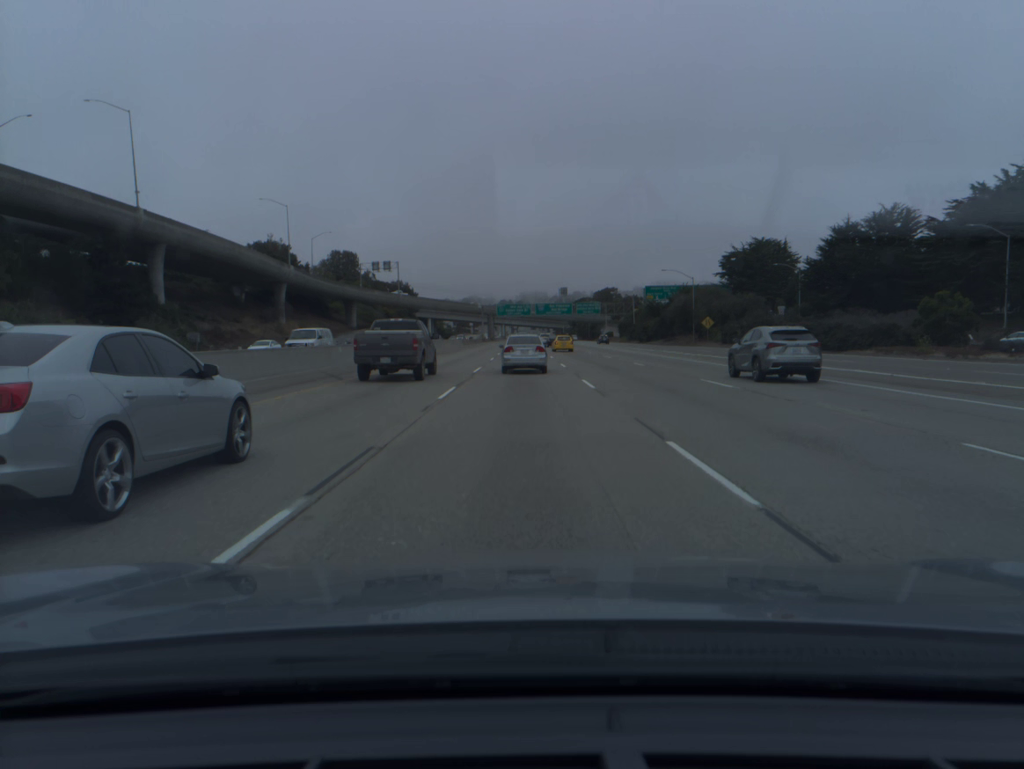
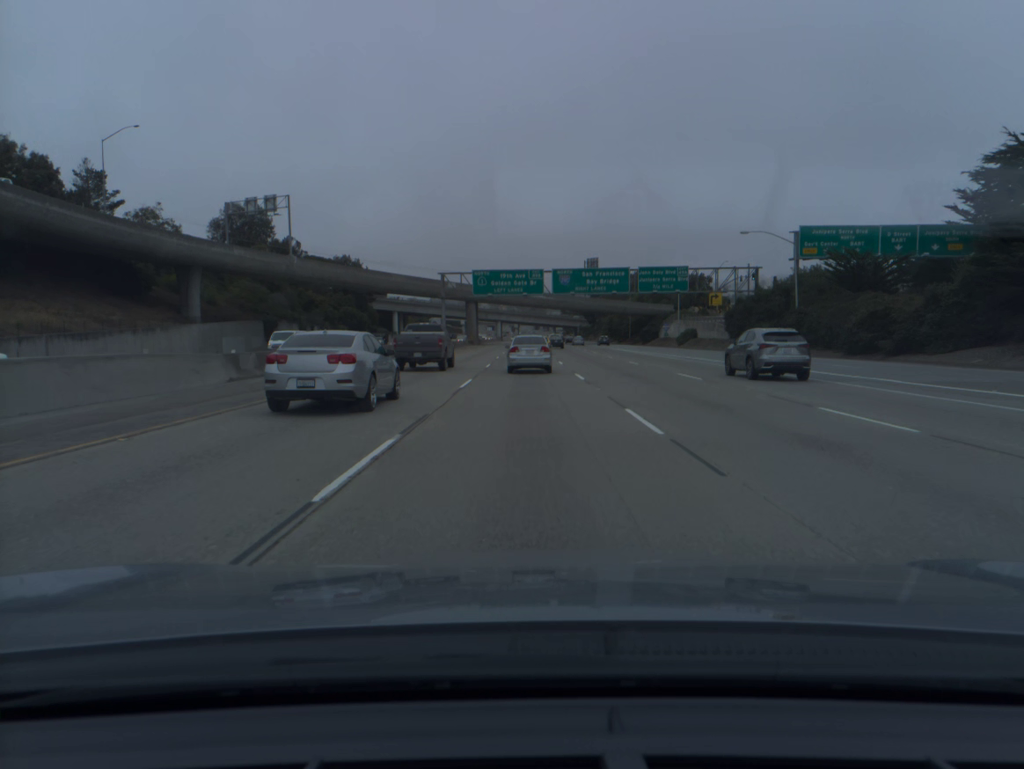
(-0.2, +94.7) m; 0°
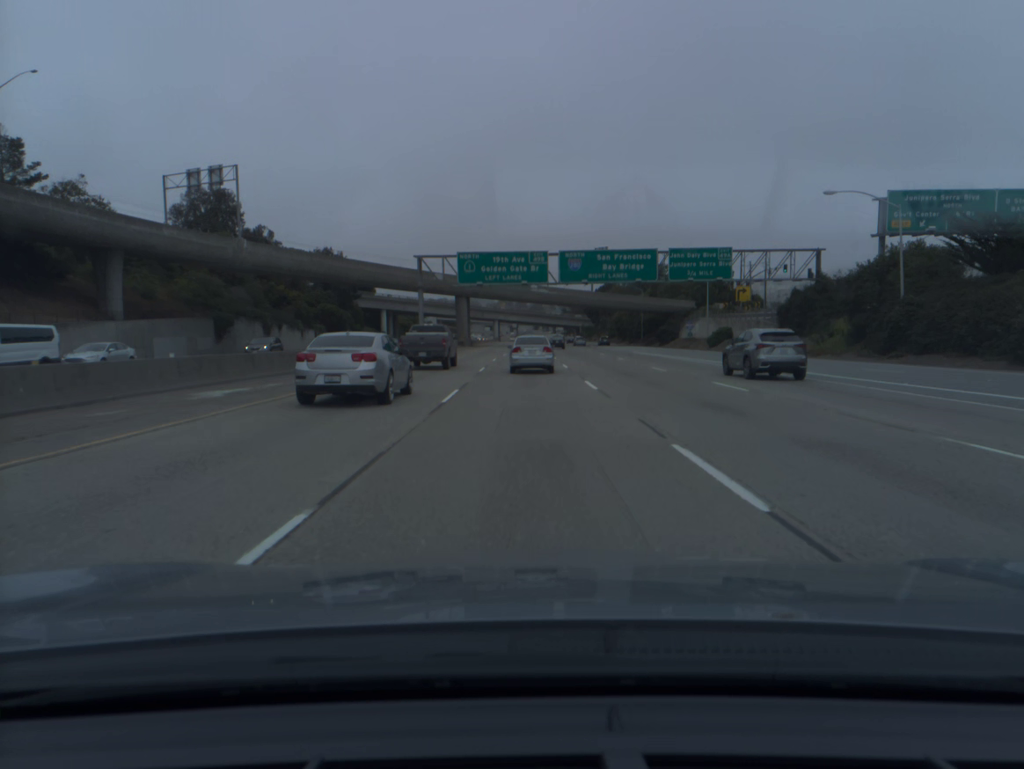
(0.0, +19.0) m; 0°
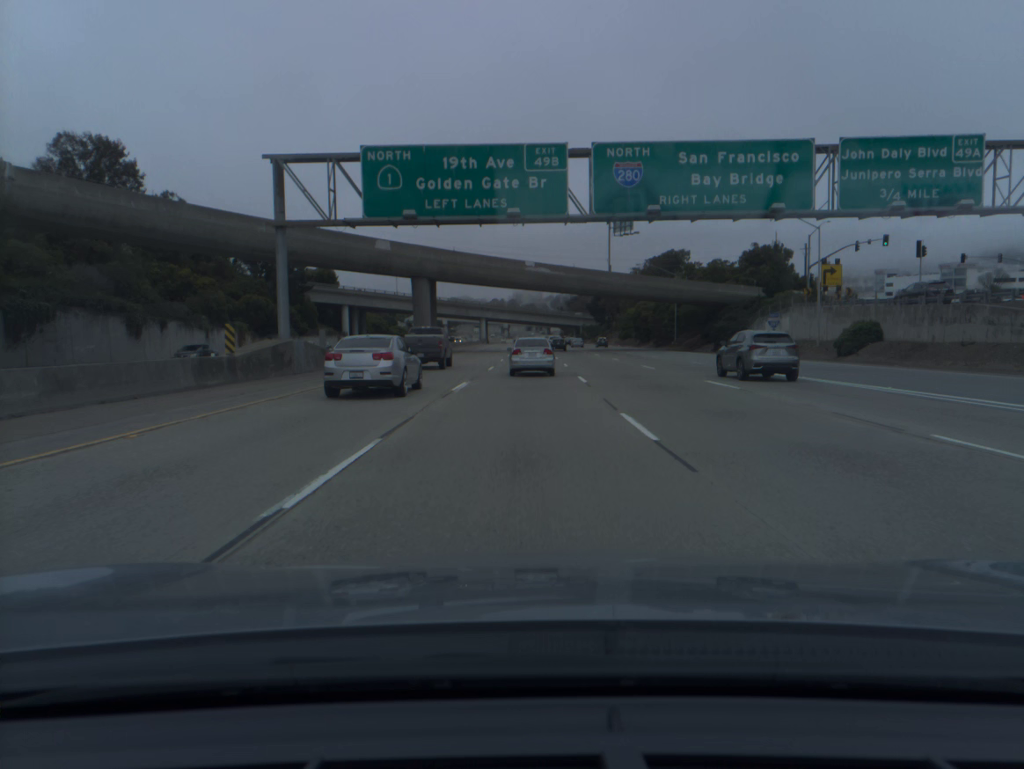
(+0.2, +38.5) m; +1°
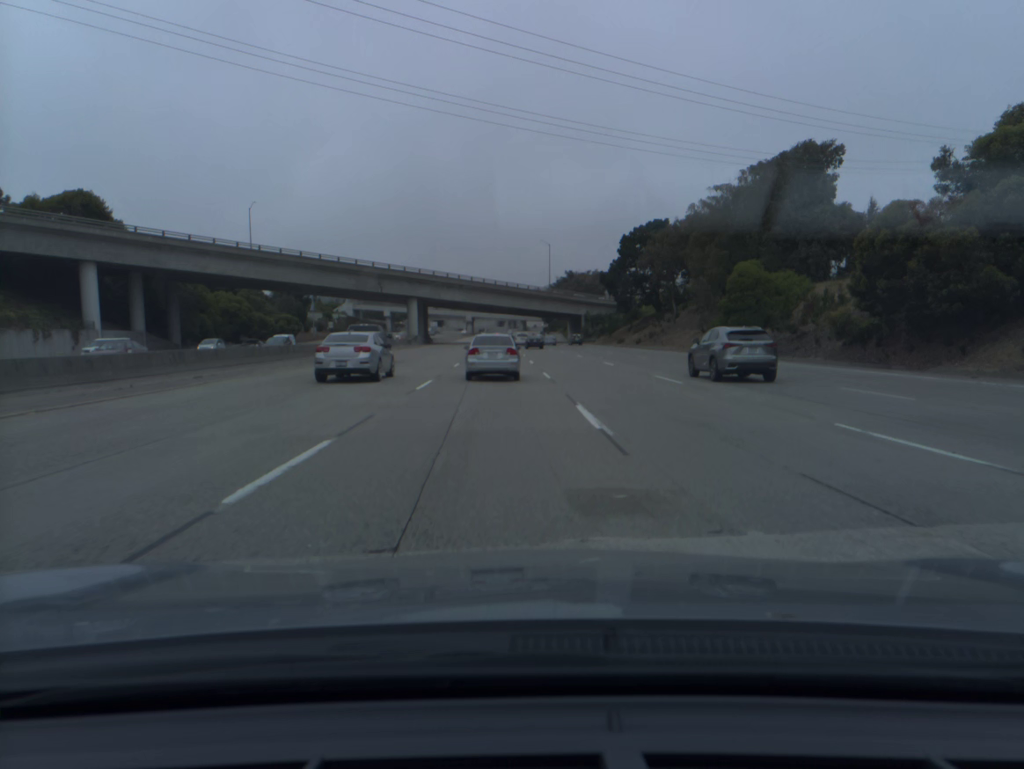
(+1.4, +99.5) m; +2°
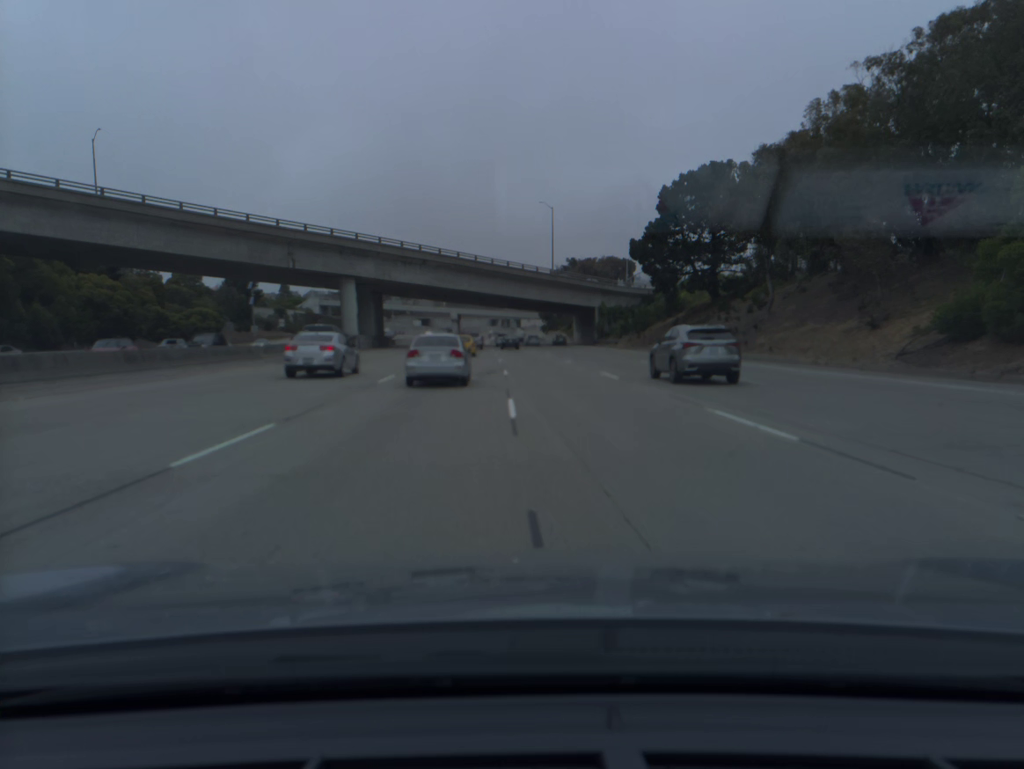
(+0.2, +40.5) m; 0°
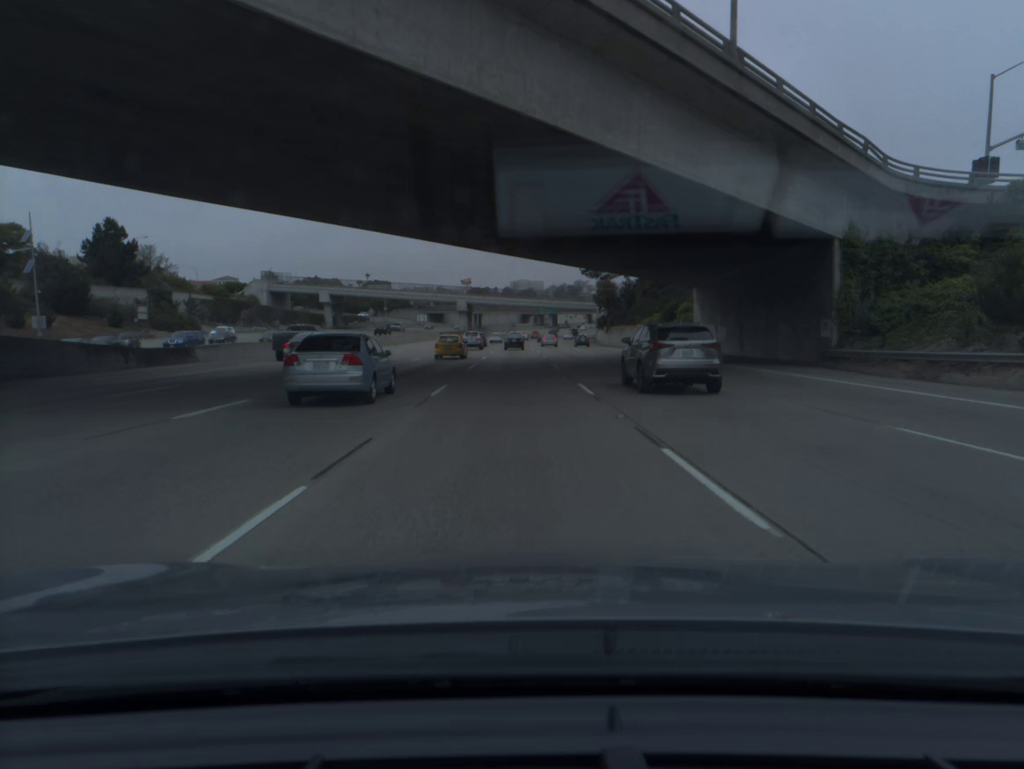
(-1.2, +80.8) m; -2°
